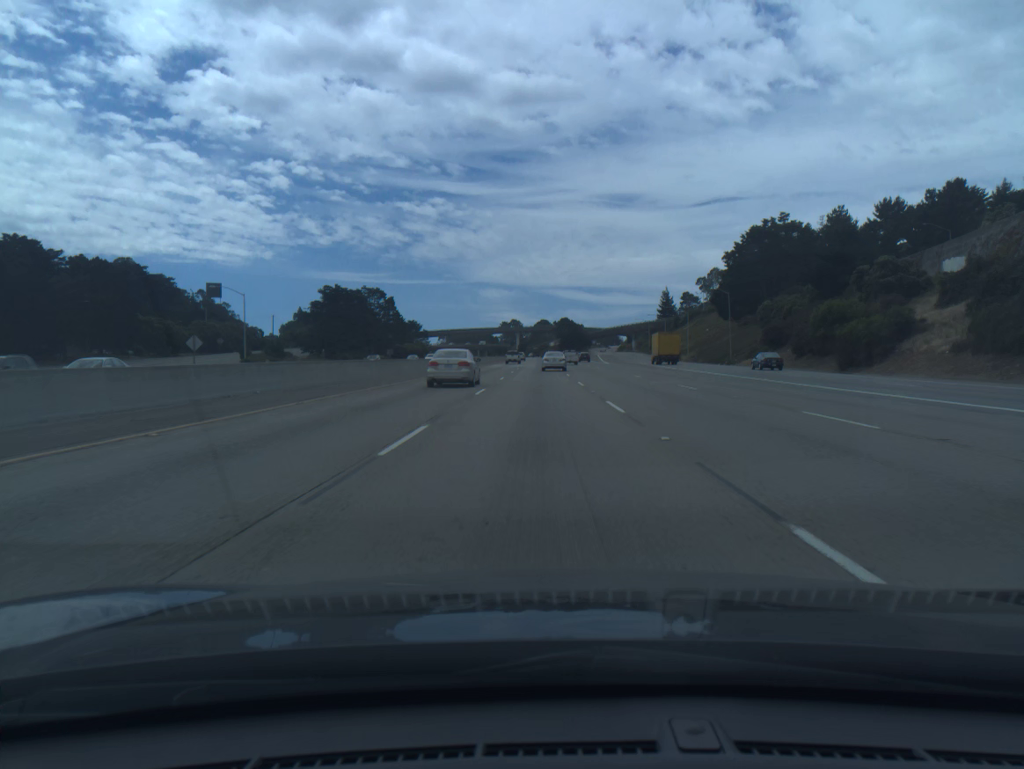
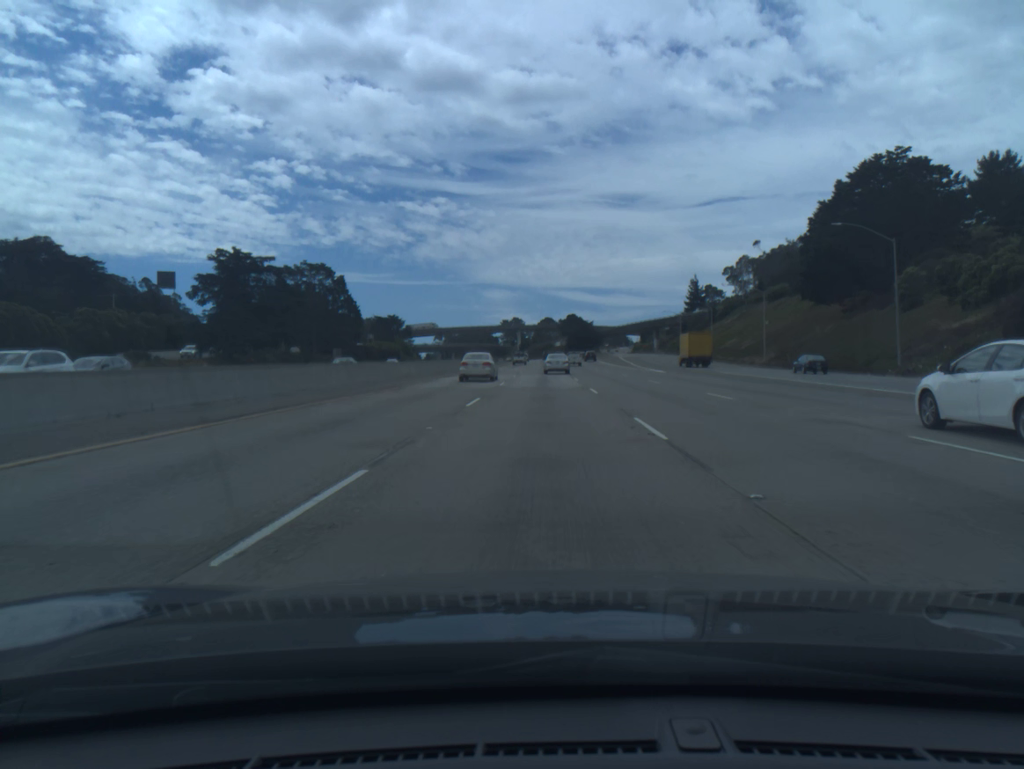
(-0.1, +48.5) m; 0°
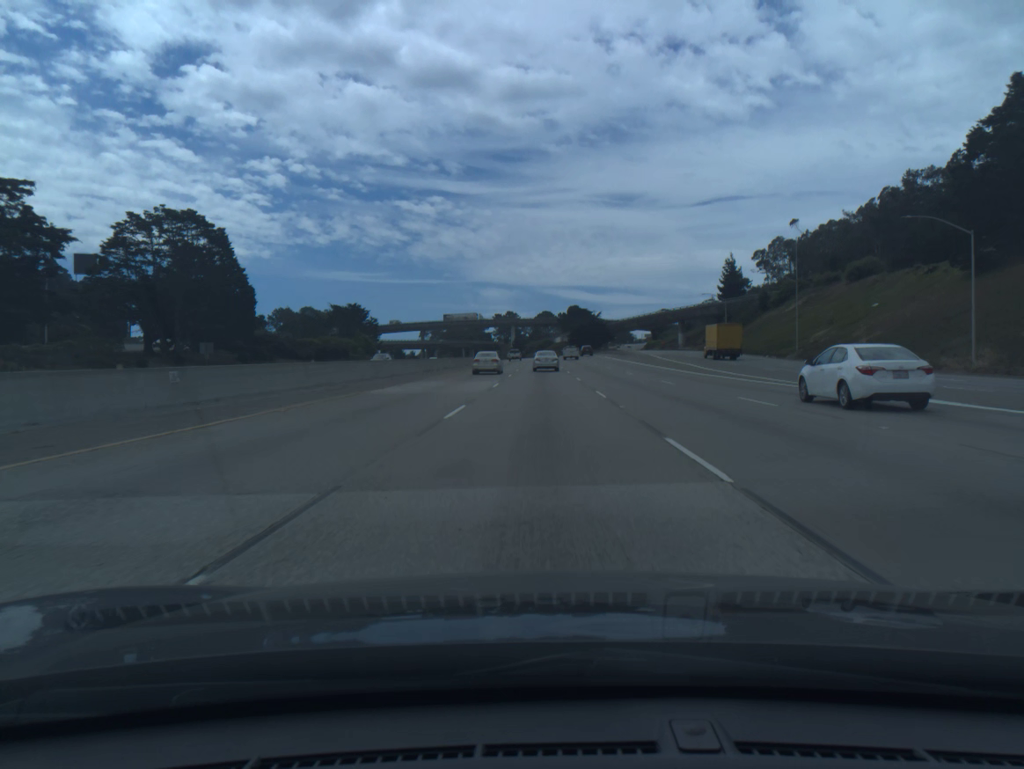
(0.0, +47.8) m; 0°
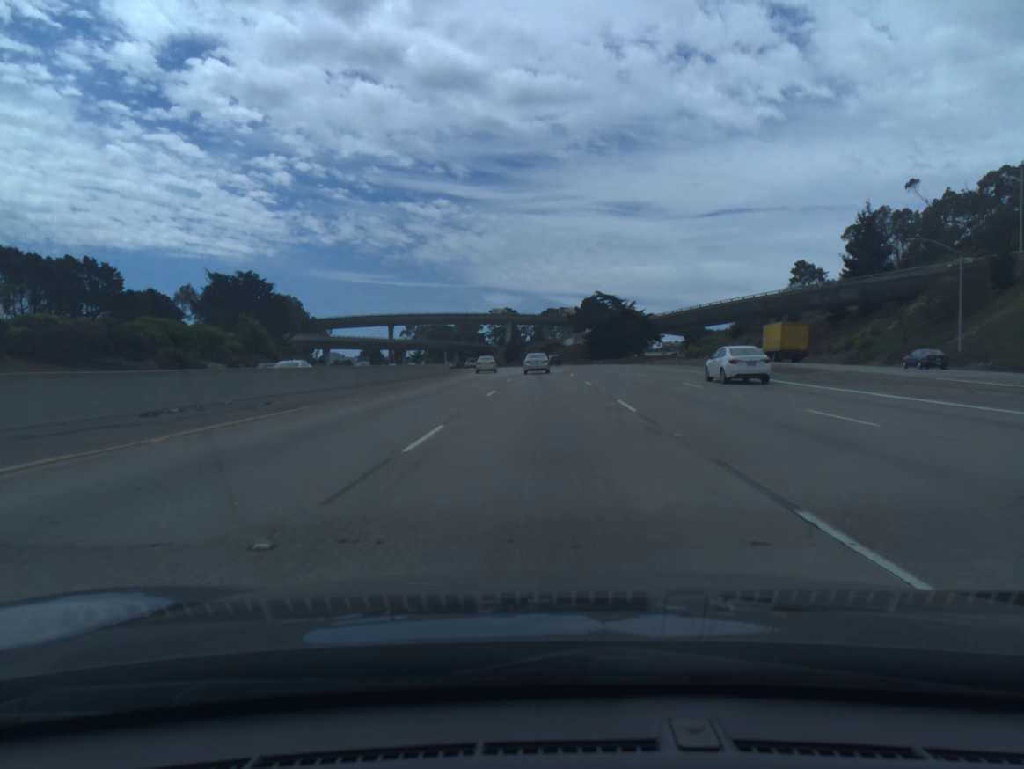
(-0.1, +78.5) m; 0°
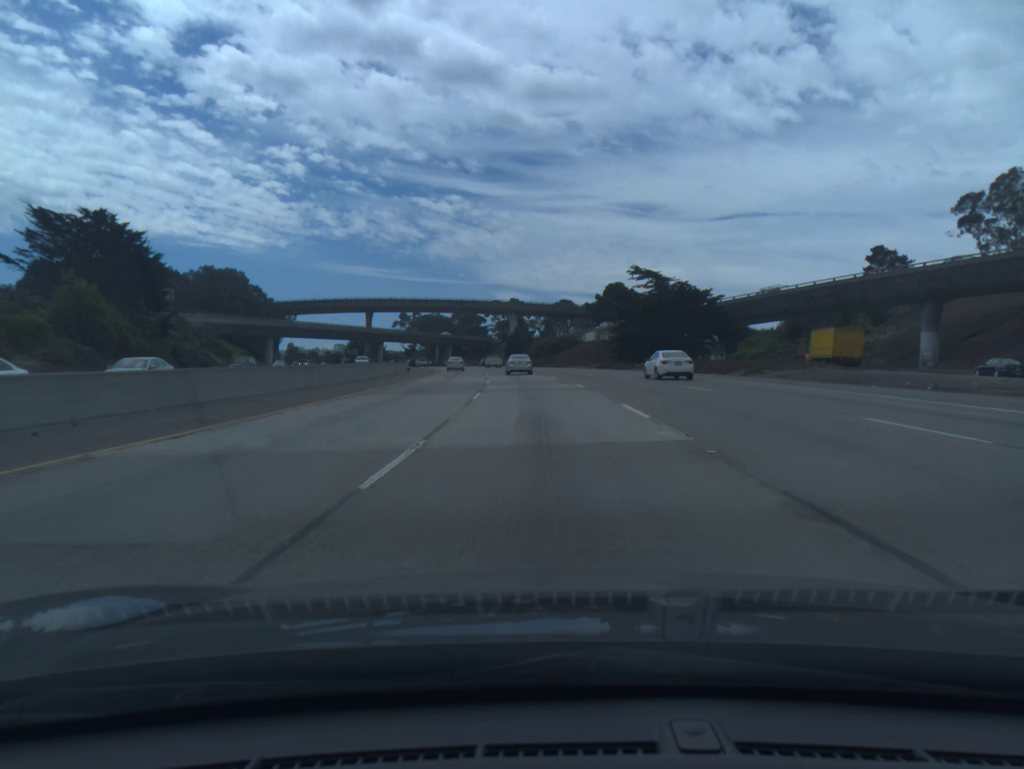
(-0.1, +46.5) m; -1°
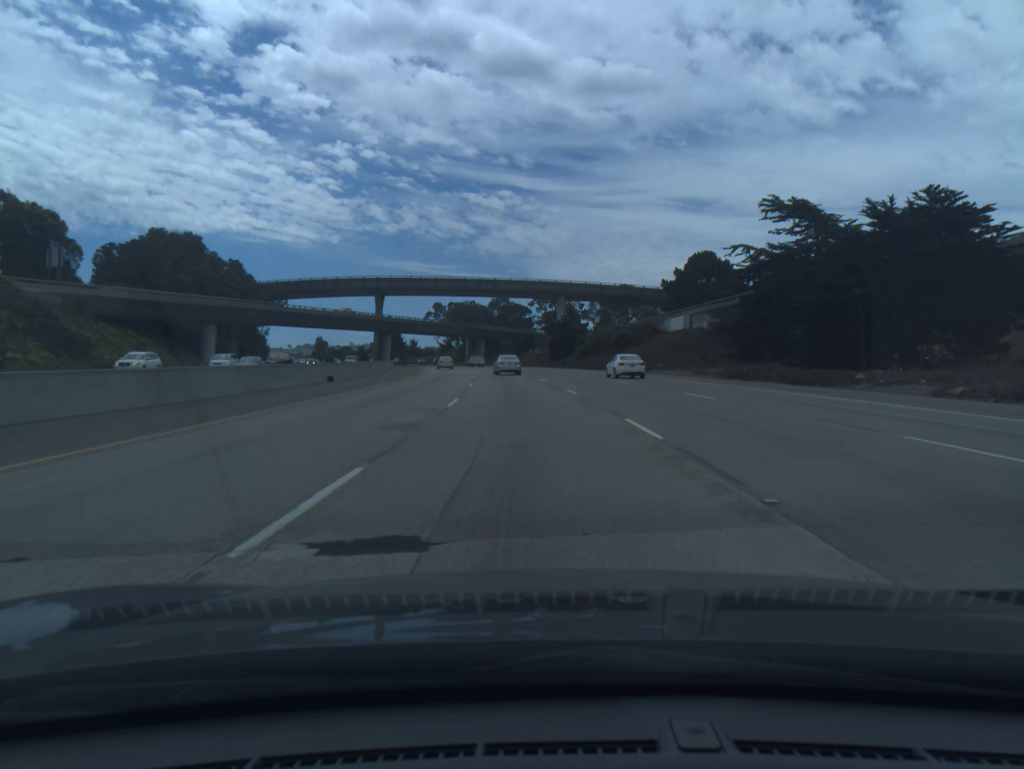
(-1.2, +46.3) m; -3°
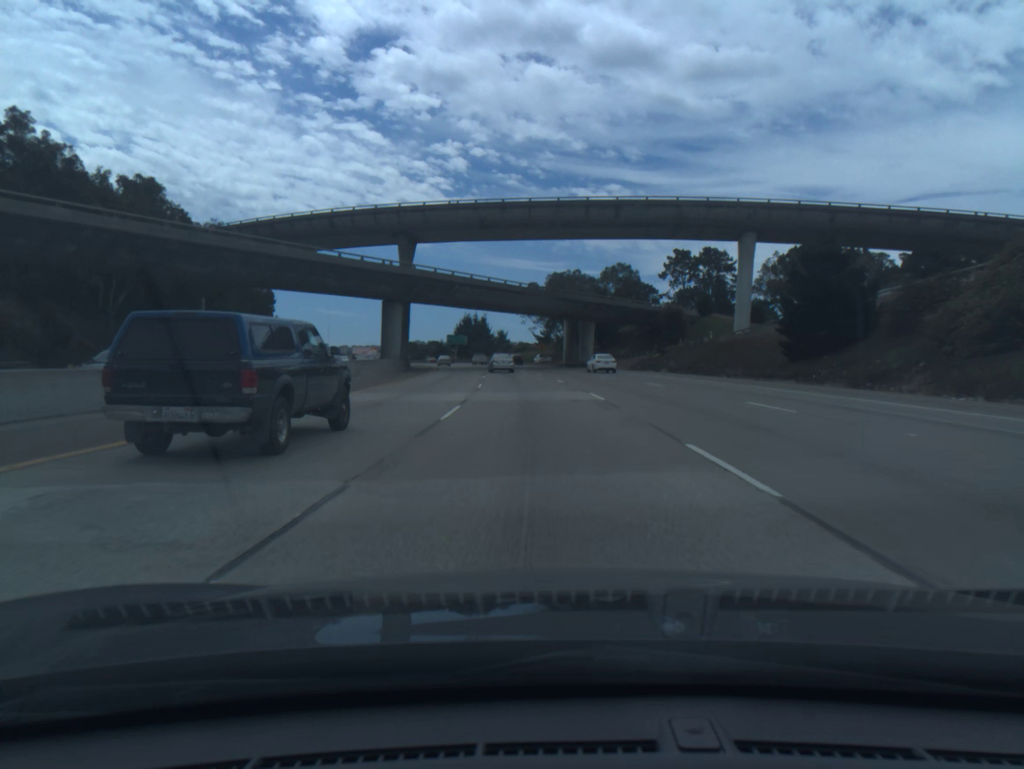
(-5.5, +77.3) m; -8°
